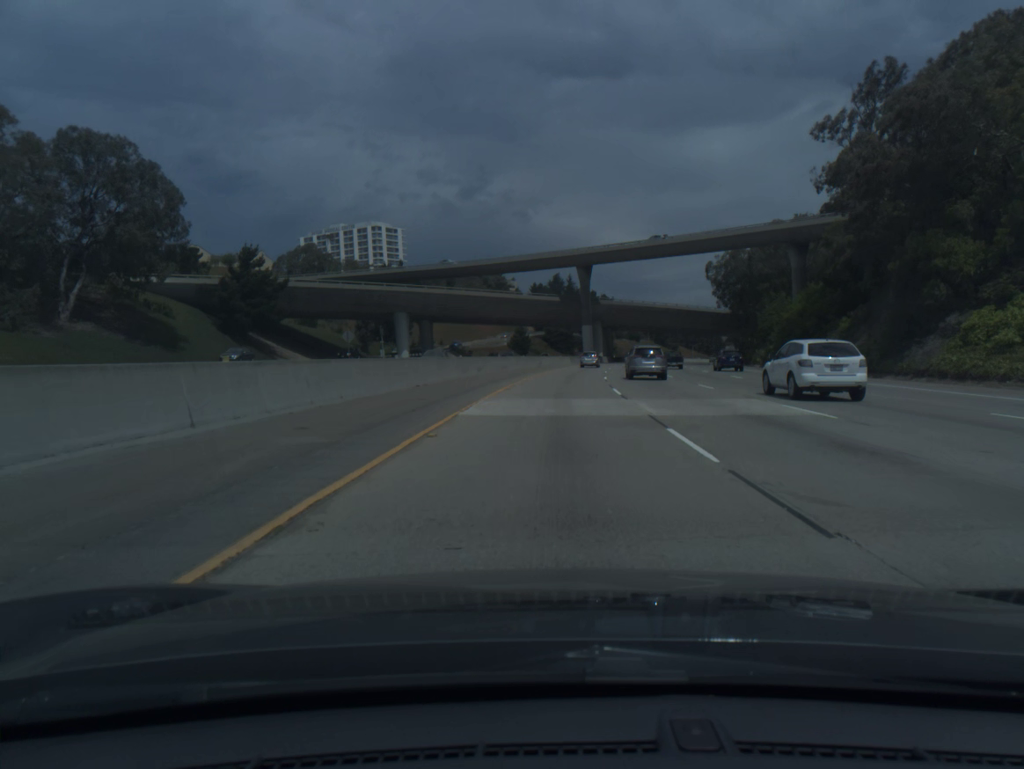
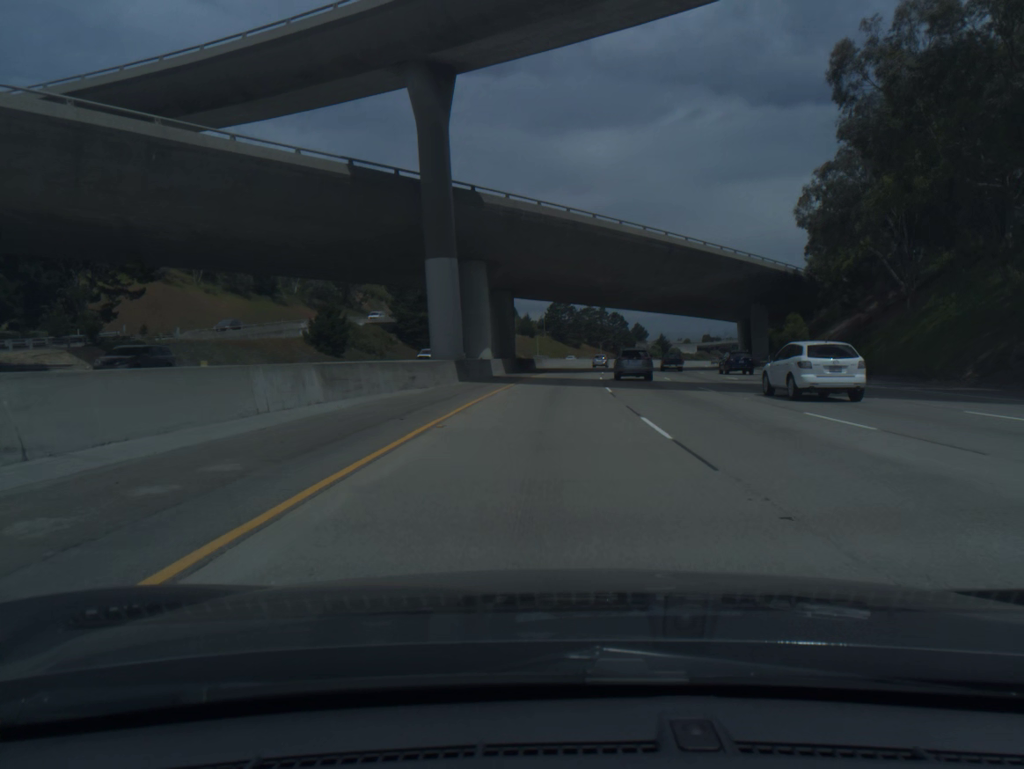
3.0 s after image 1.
(+6.1, +85.3) m; +8°
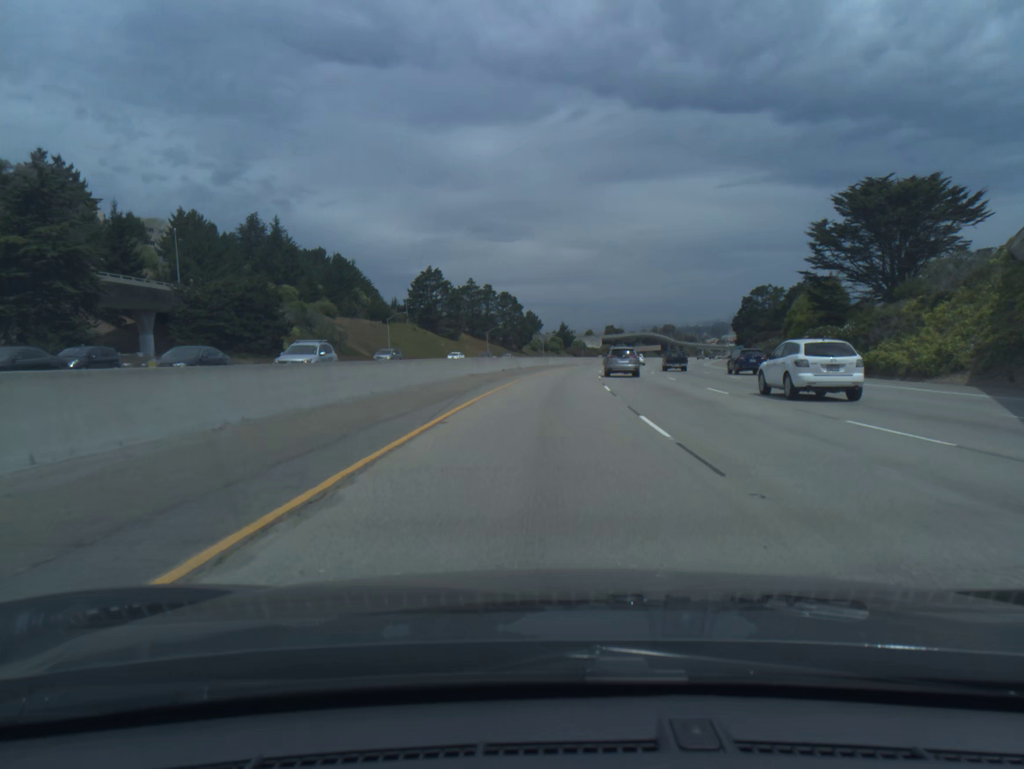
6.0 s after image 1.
(+5.9, +87.7) m; +8°
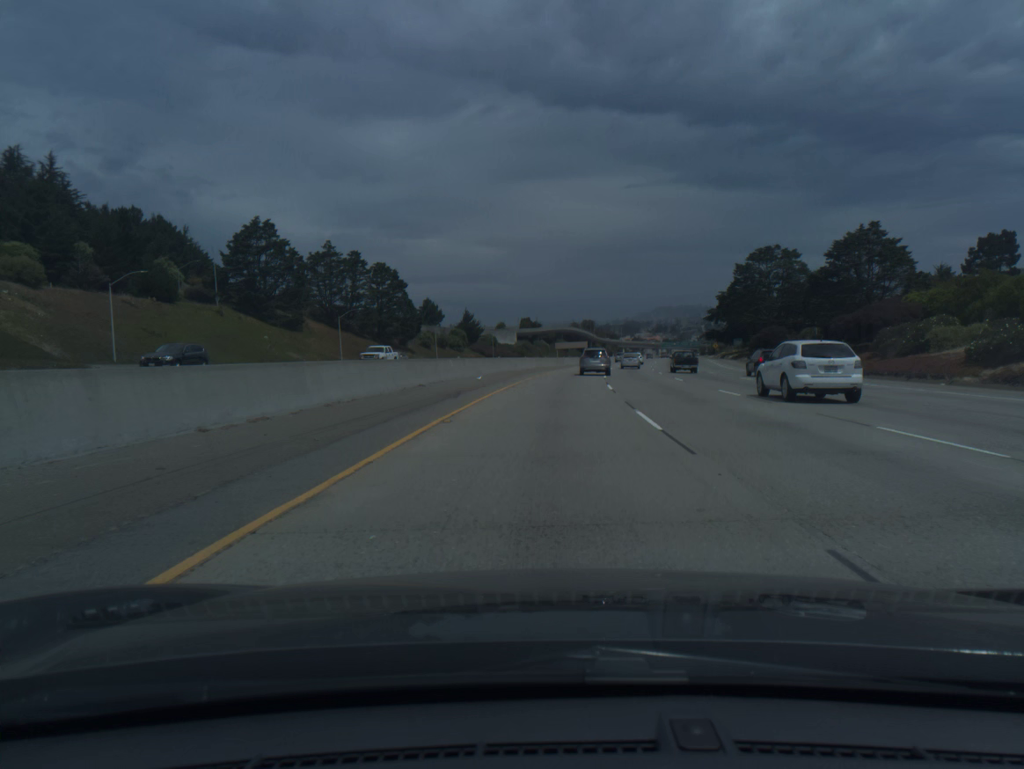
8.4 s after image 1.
(+4.0, +71.9) m; +6°
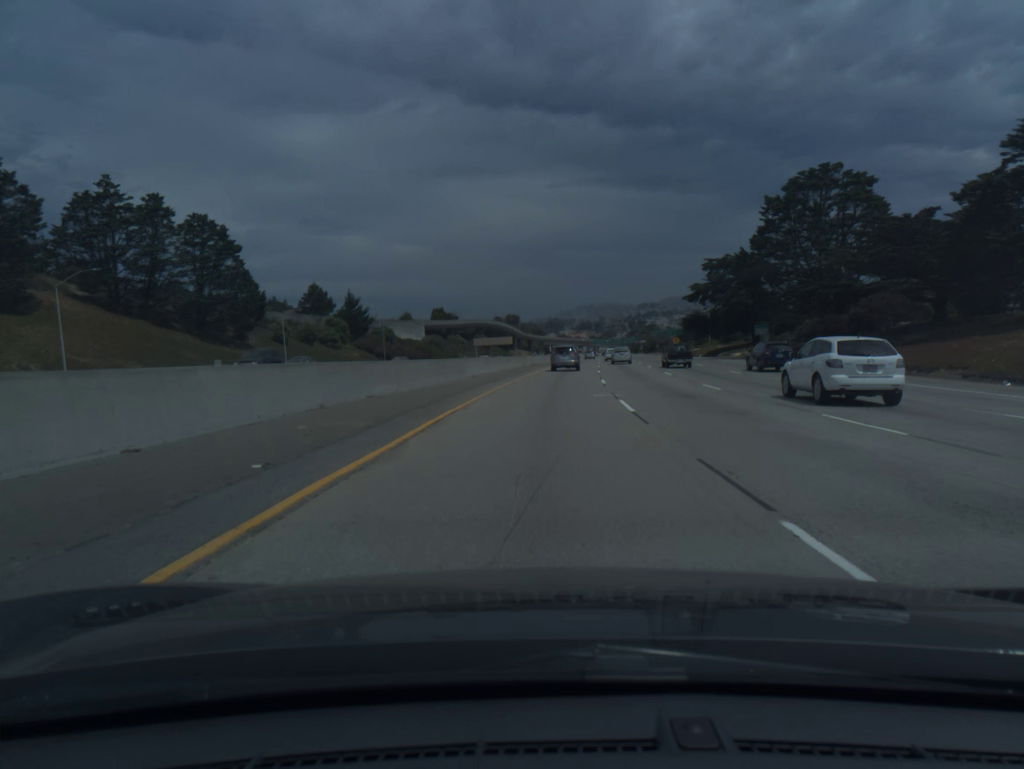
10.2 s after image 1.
(+2.8, +55.1) m; +6°
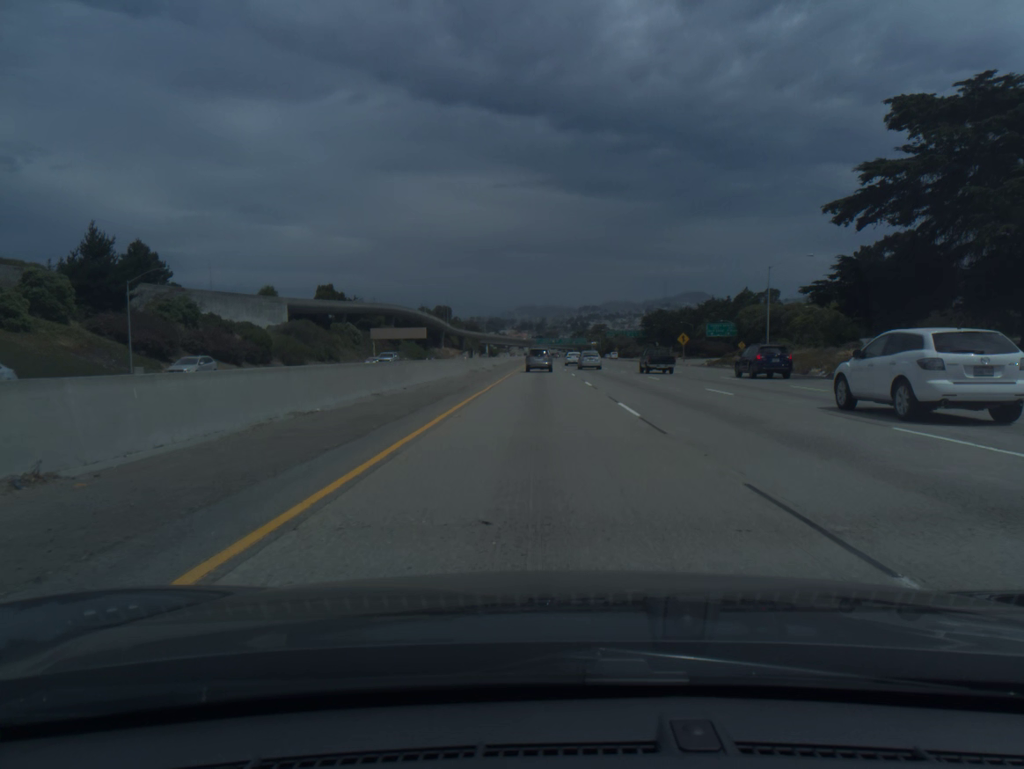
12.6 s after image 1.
(+3.5, +74.6) m; +4°
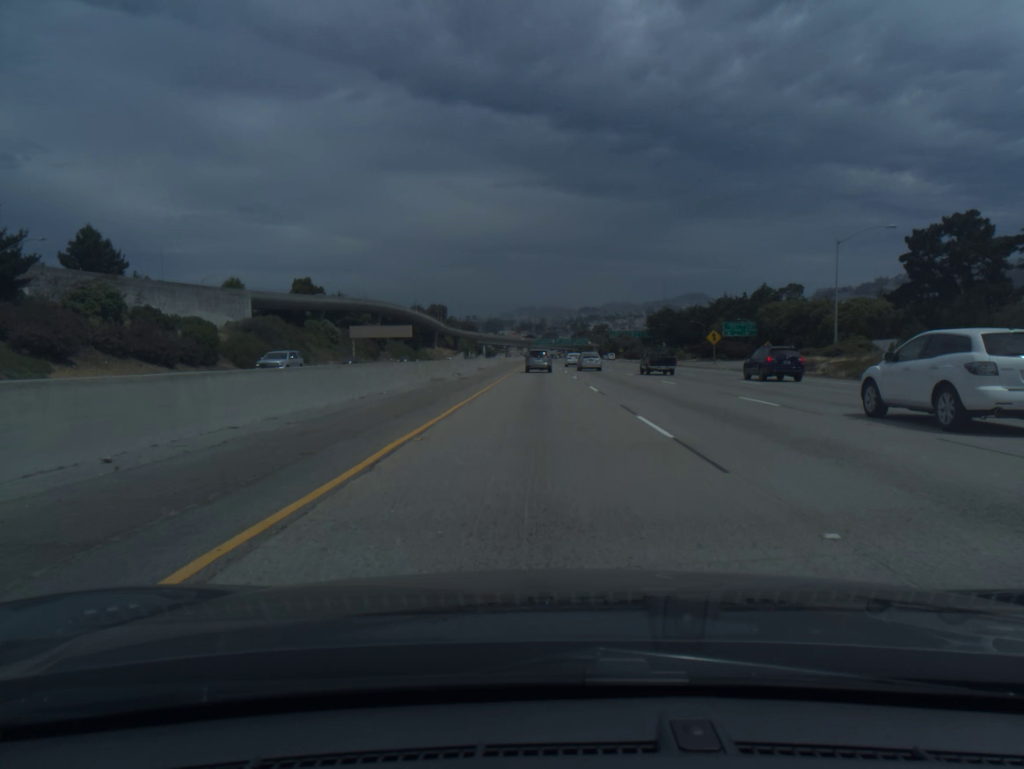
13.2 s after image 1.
(0.0, +18.7) m; 0°
